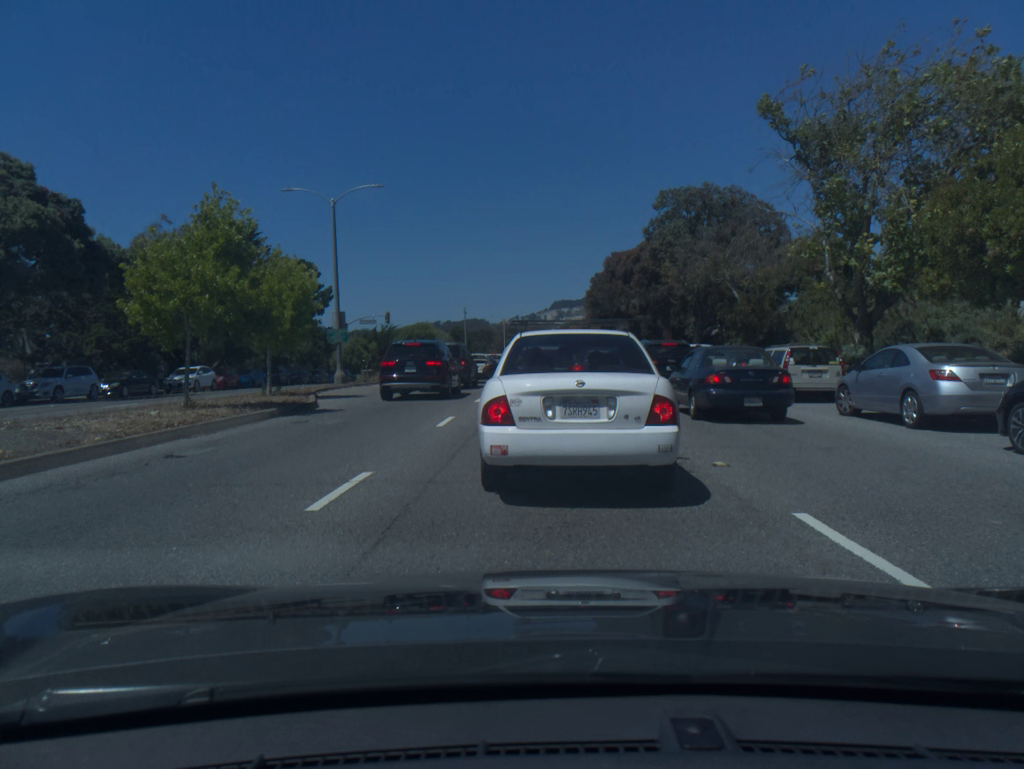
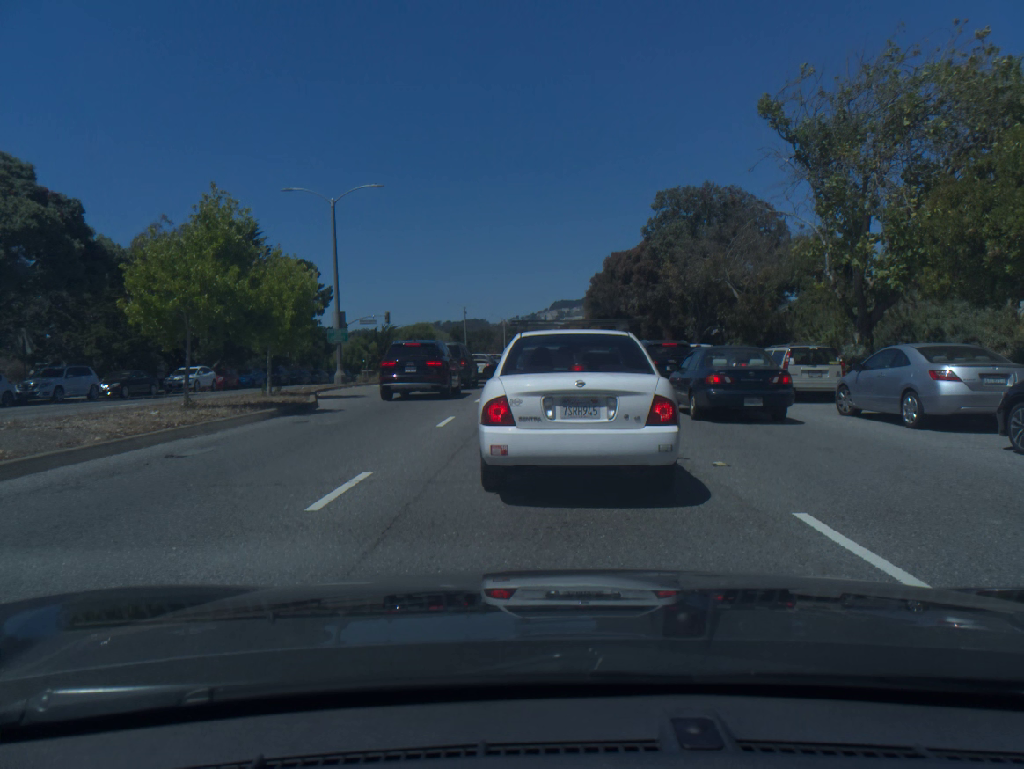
(0.0, 0.0) m; 0°
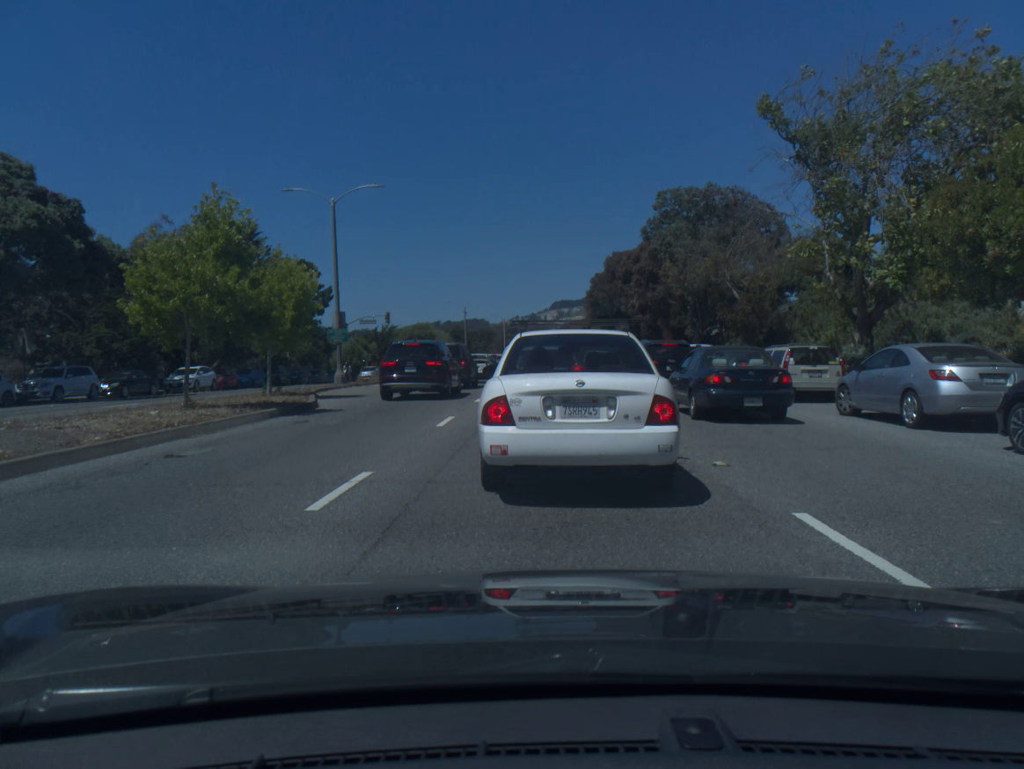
(0.0, 0.0) m; 0°
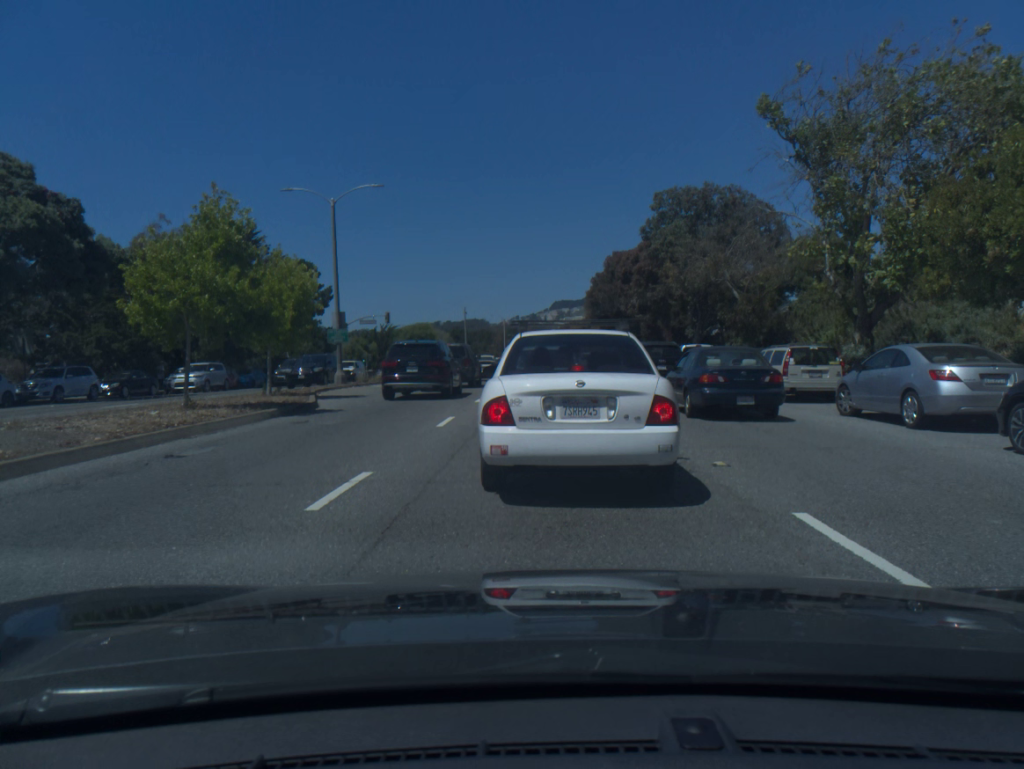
(0.0, 0.0) m; 0°
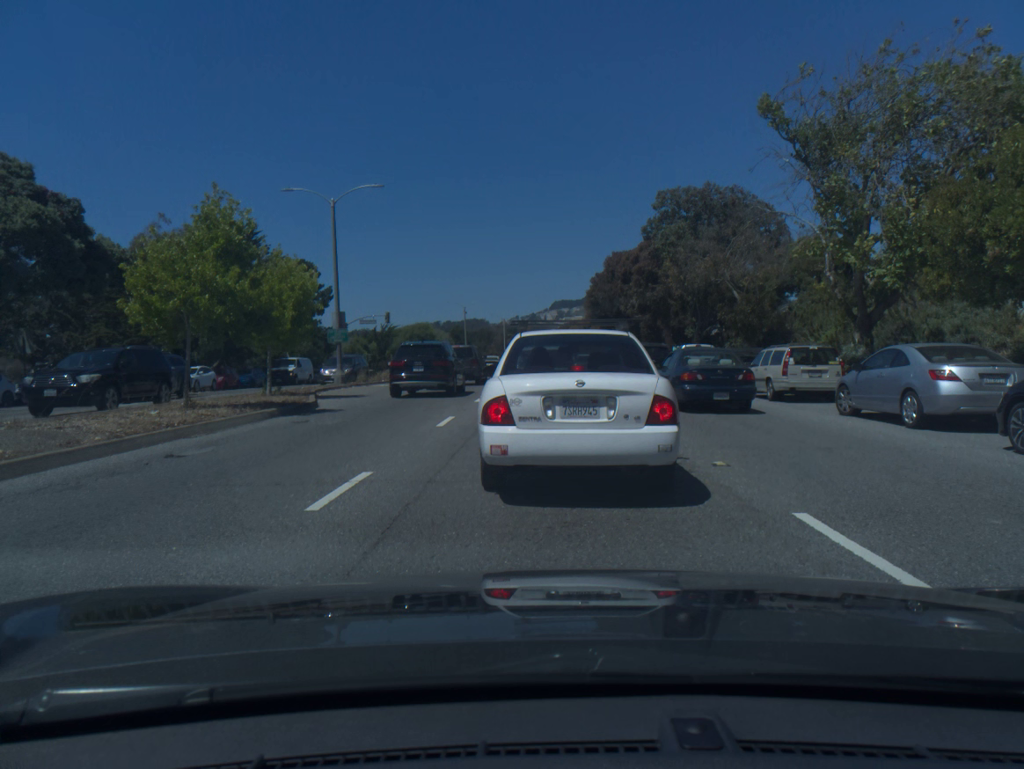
(0.0, +0.1) m; 0°
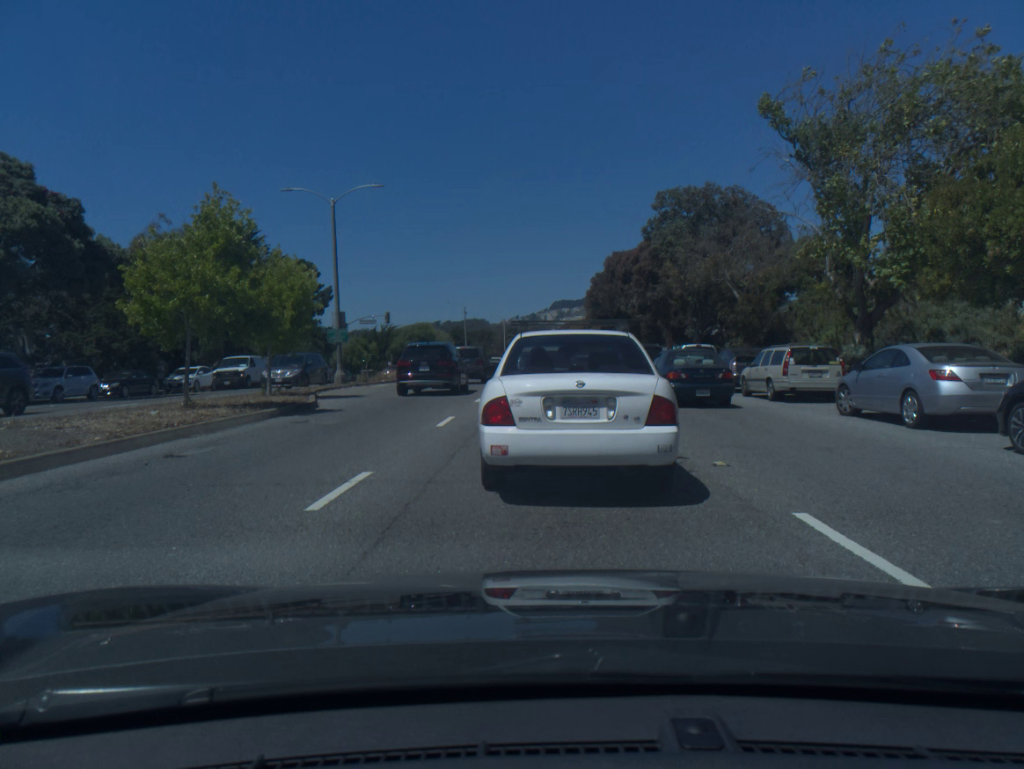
(0.0, +0.1) m; 0°
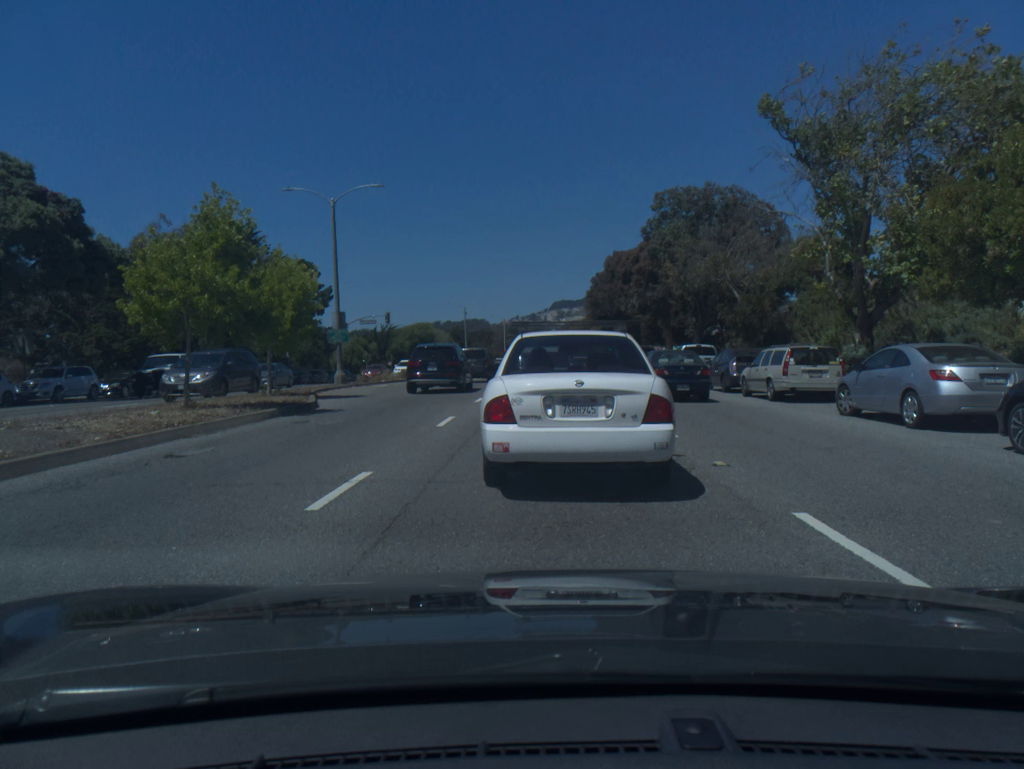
(0.0, +0.1) m; 0°
